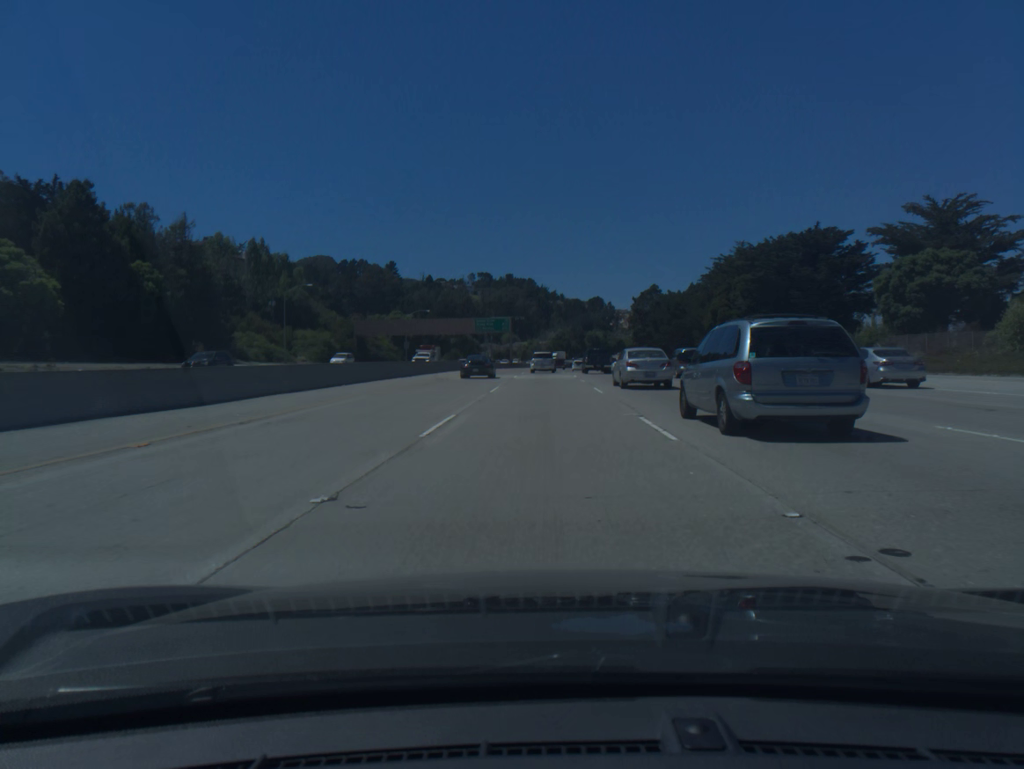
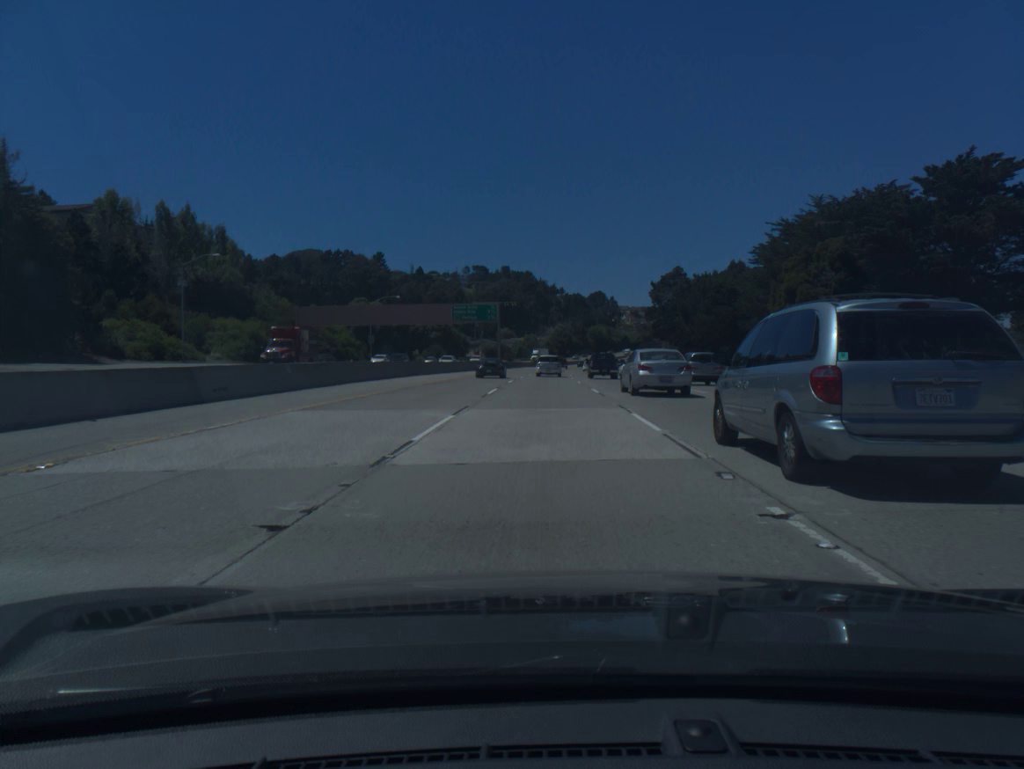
(0.0, +34.5) m; 0°
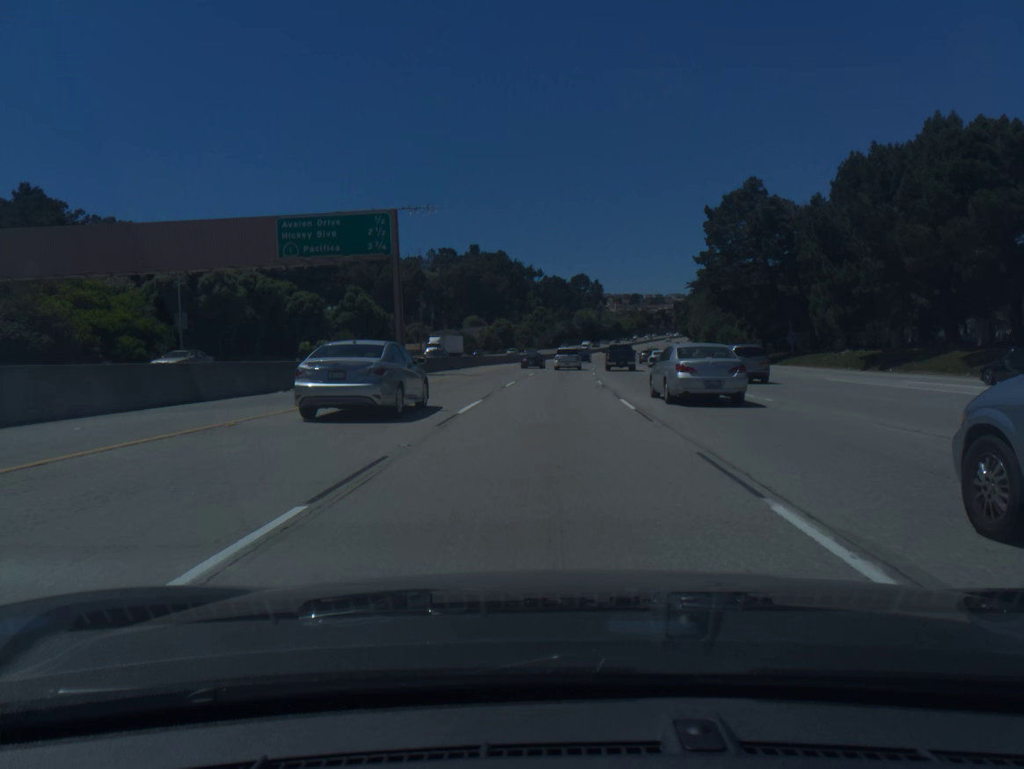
(+0.5, +68.3) m; +1°
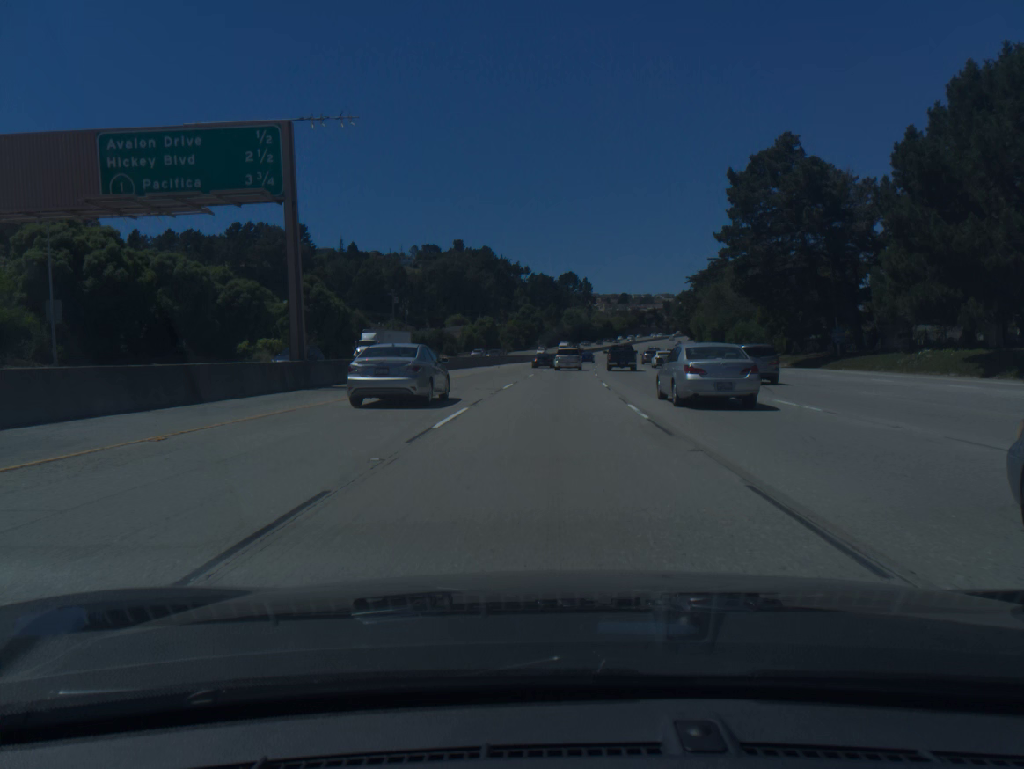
(+0.1, +17.0) m; +1°
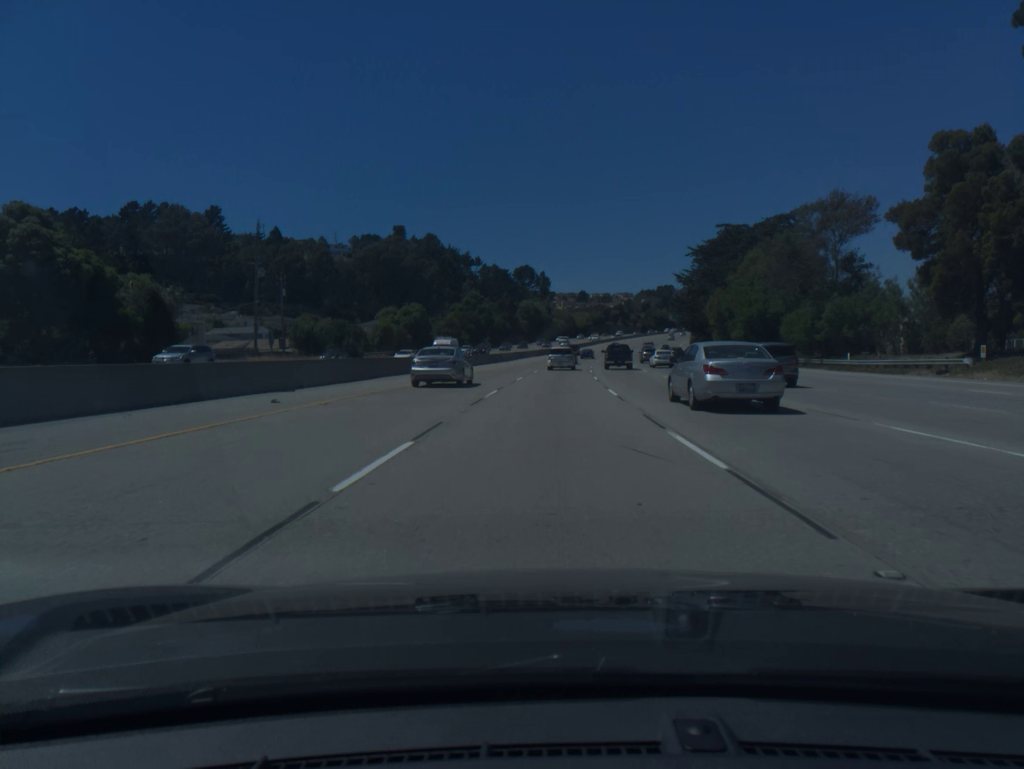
(+1.3, +50.4) m; +3°
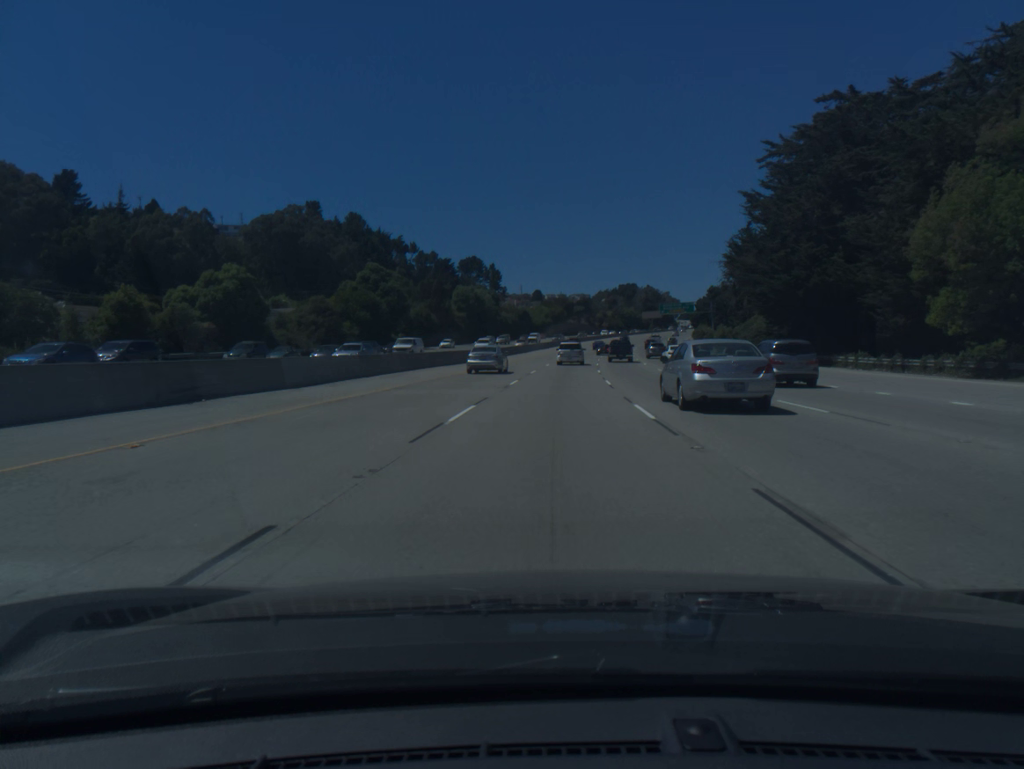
(+2.2, +66.7) m; +3°
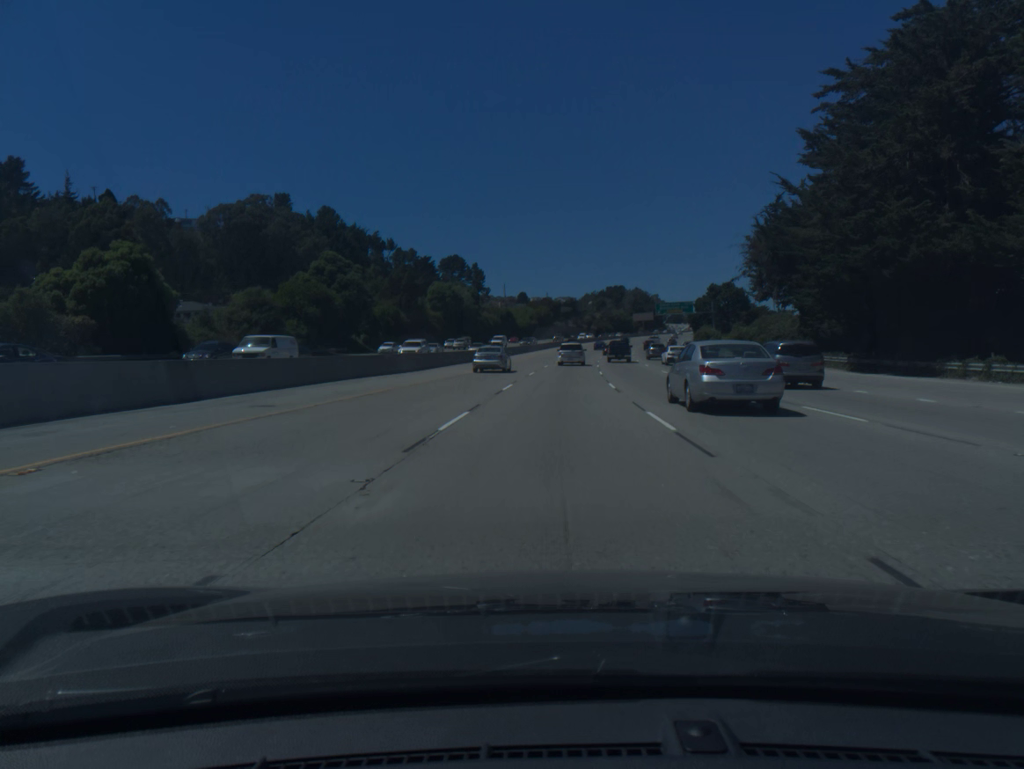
(+0.1, +16.6) m; +1°
